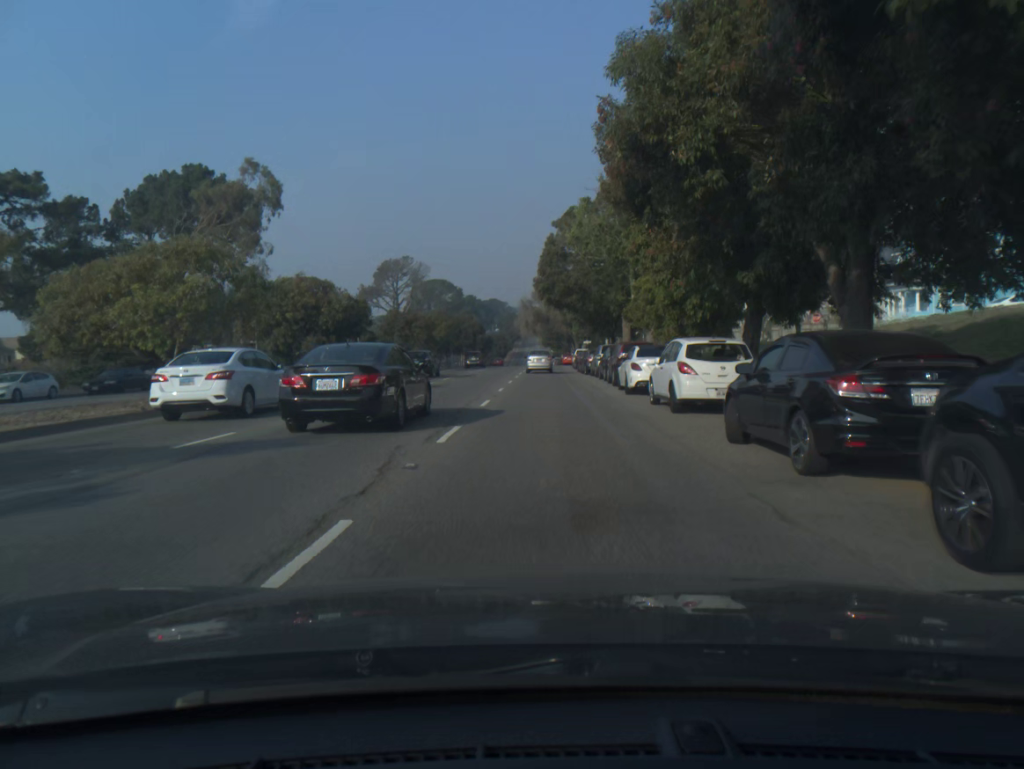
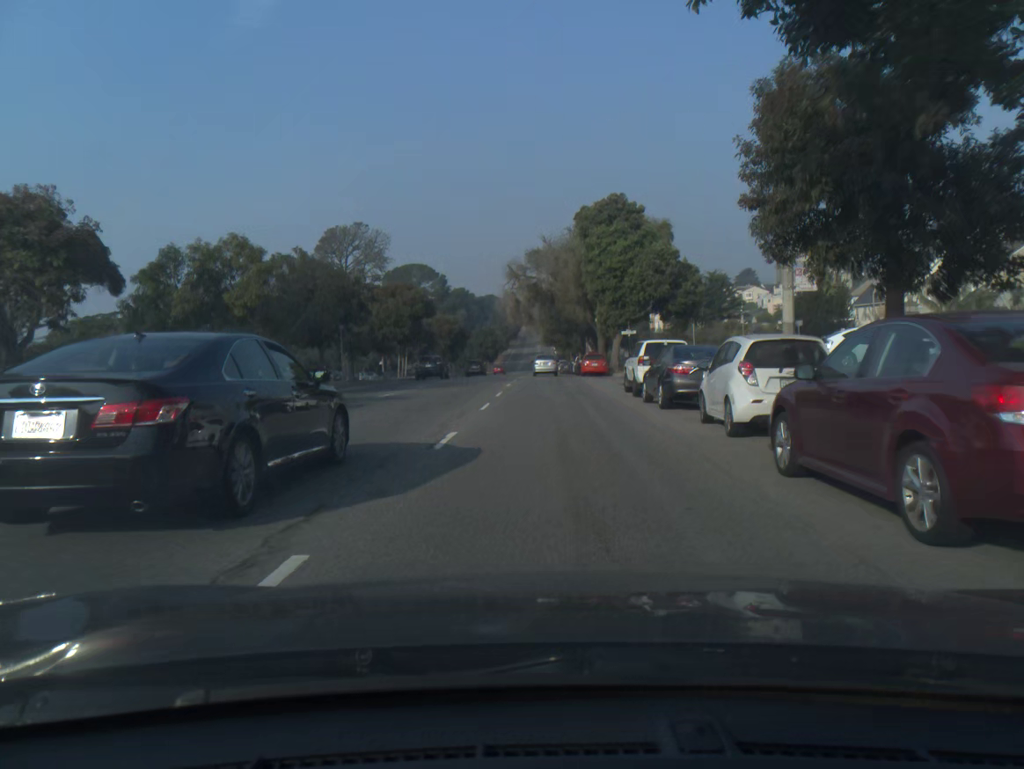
(+0.1, +45.2) m; 0°
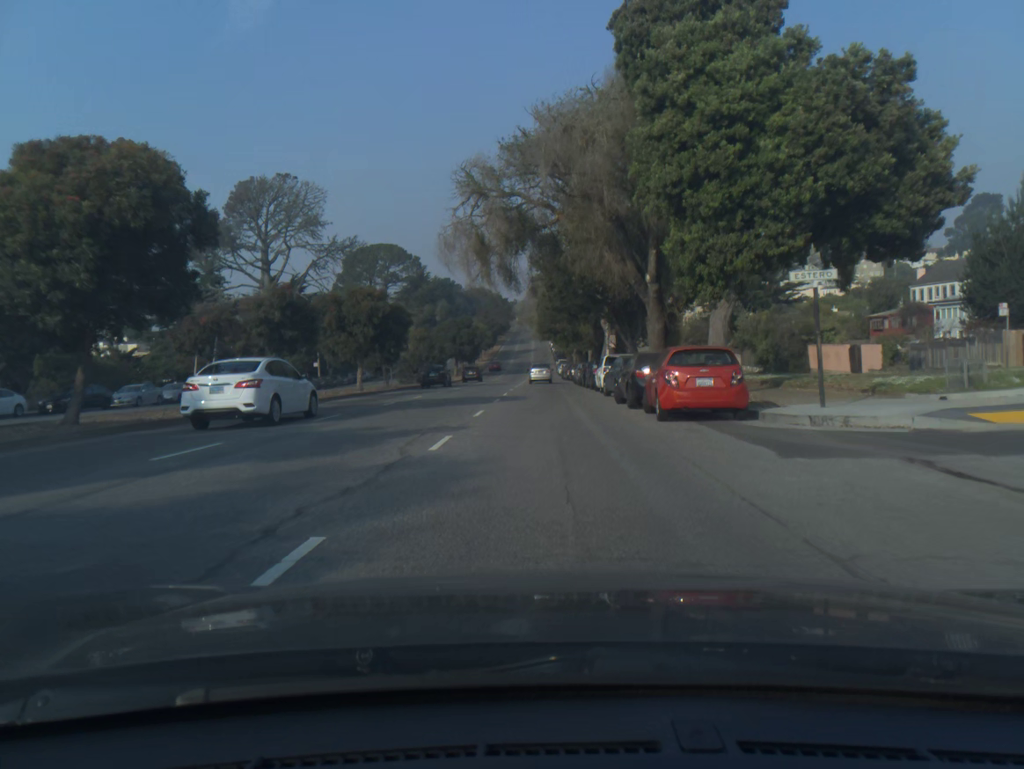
(+0.1, +35.0) m; 0°
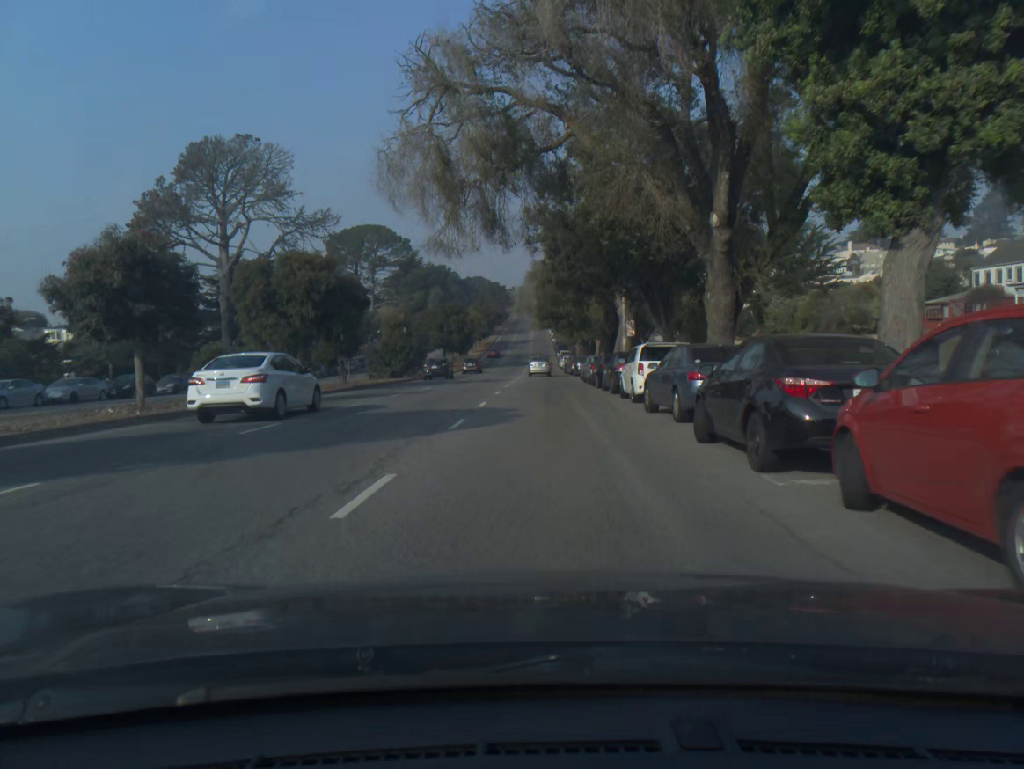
(0.0, +12.0) m; 0°
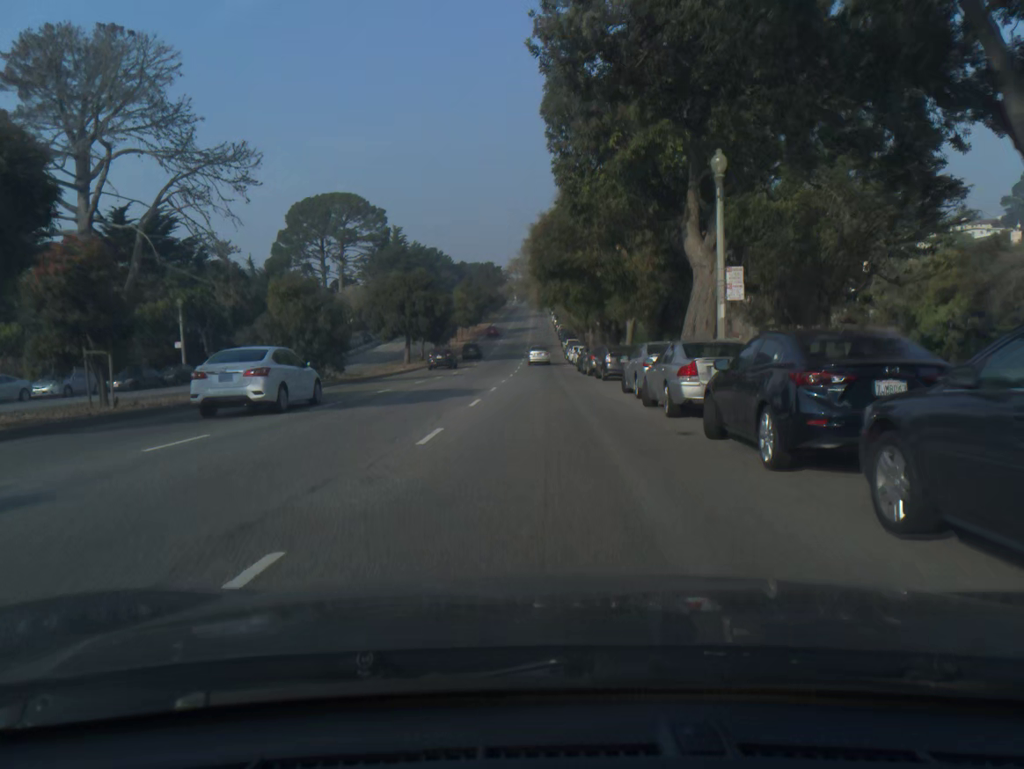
(-0.1, +24.6) m; 0°
